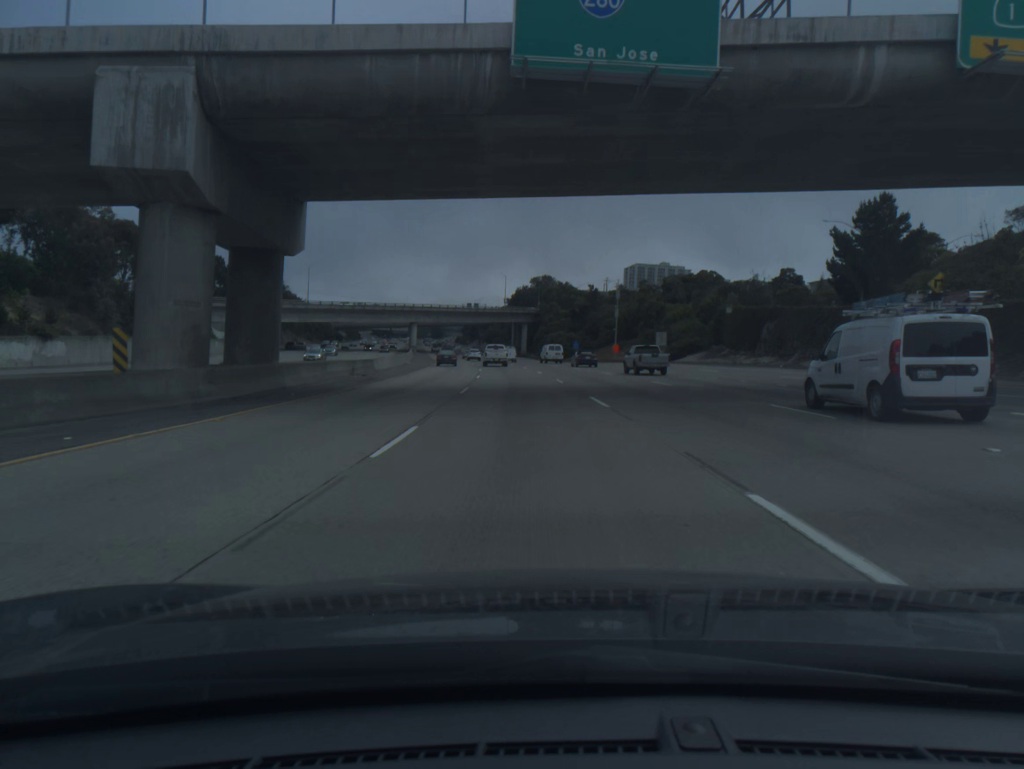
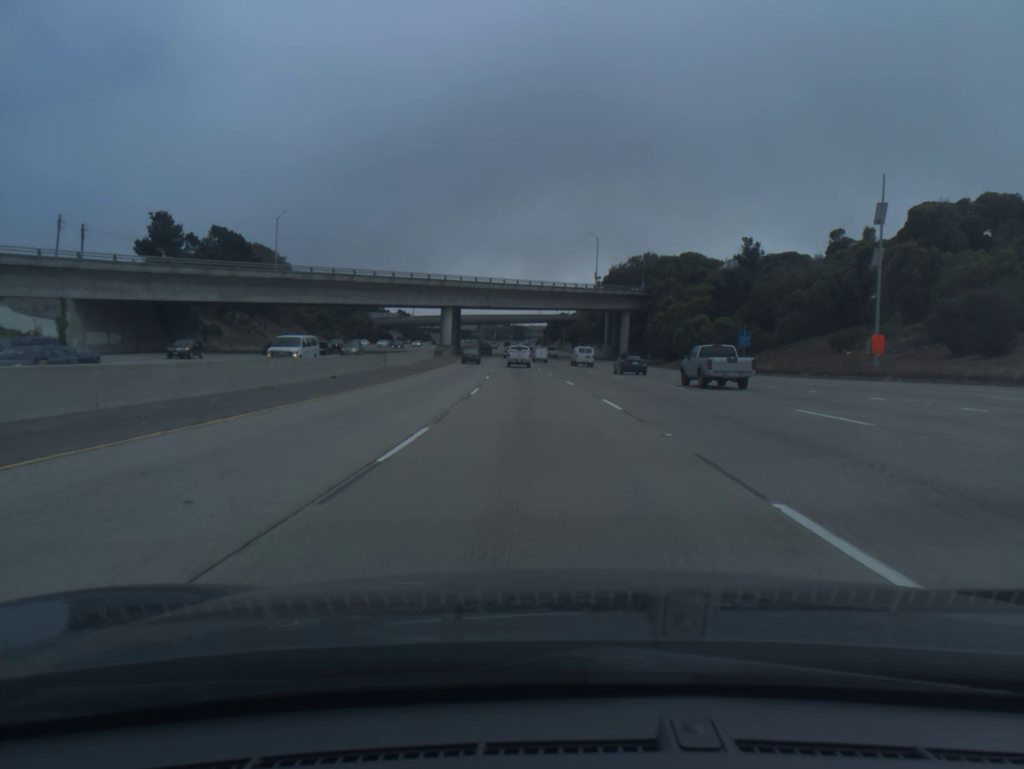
(-4.2, +73.2) m; -6°
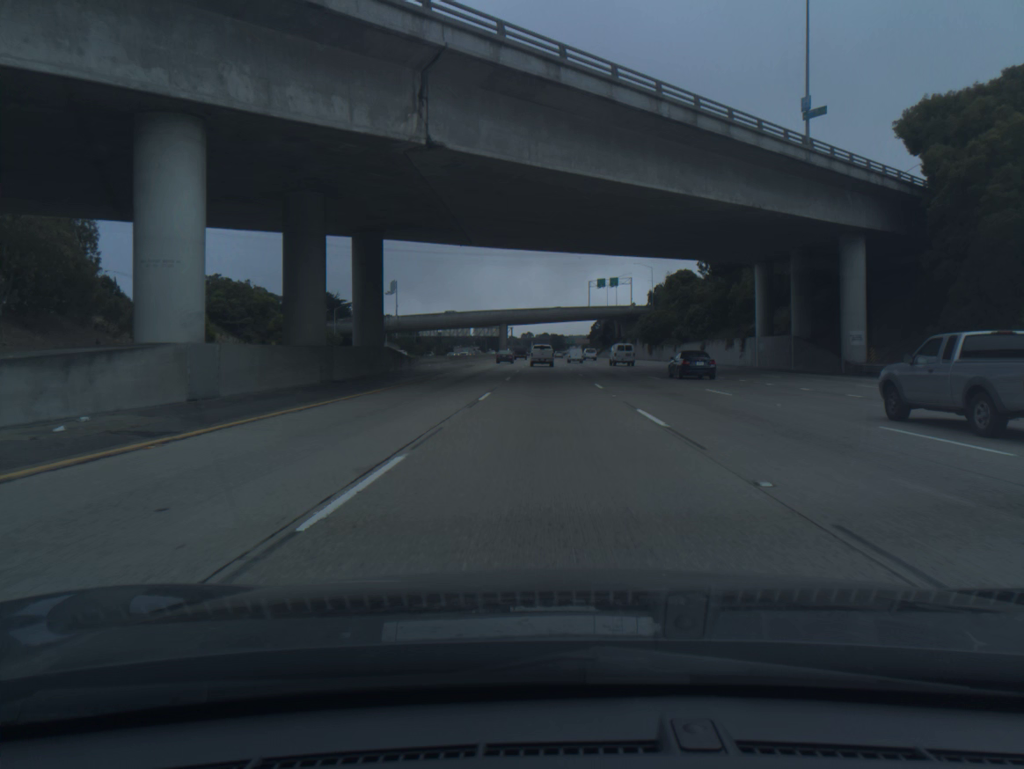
(-3.5, +91.1) m; -3°
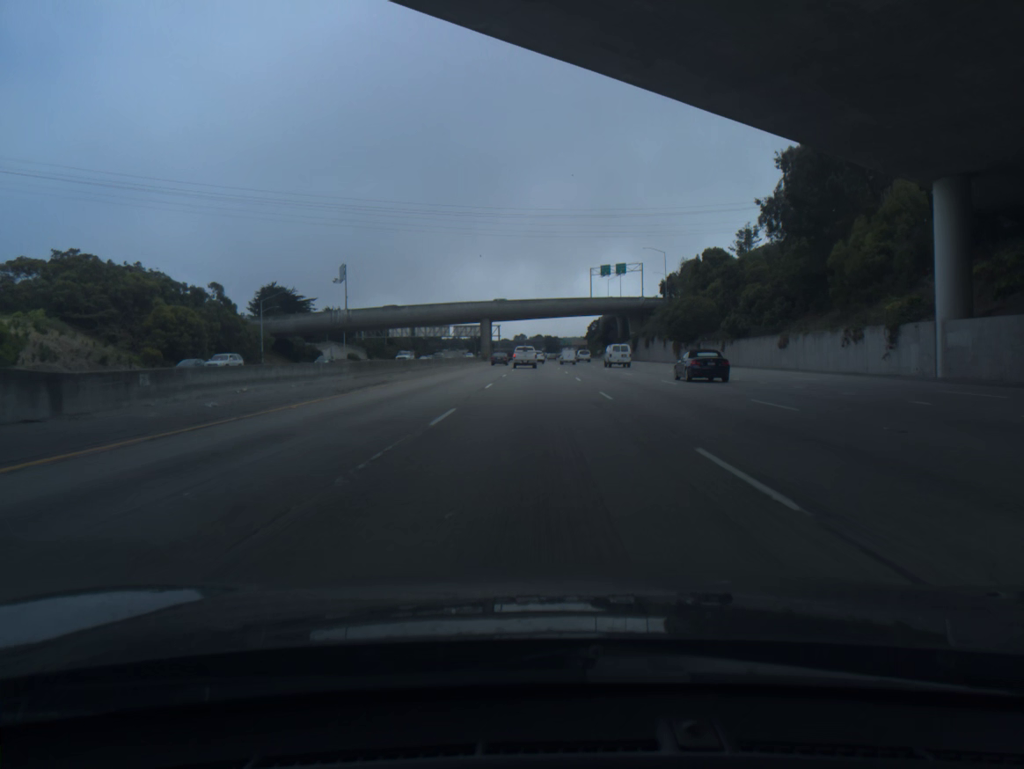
(+0.2, +36.5) m; +1°
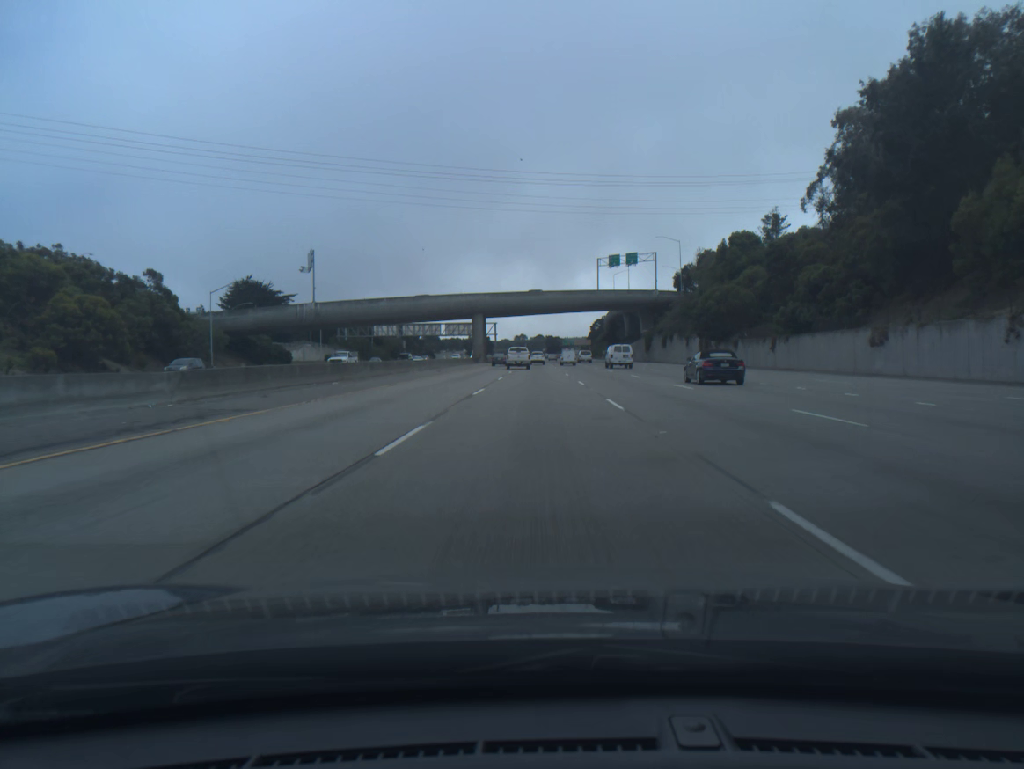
(0.0, +18.2) m; 0°
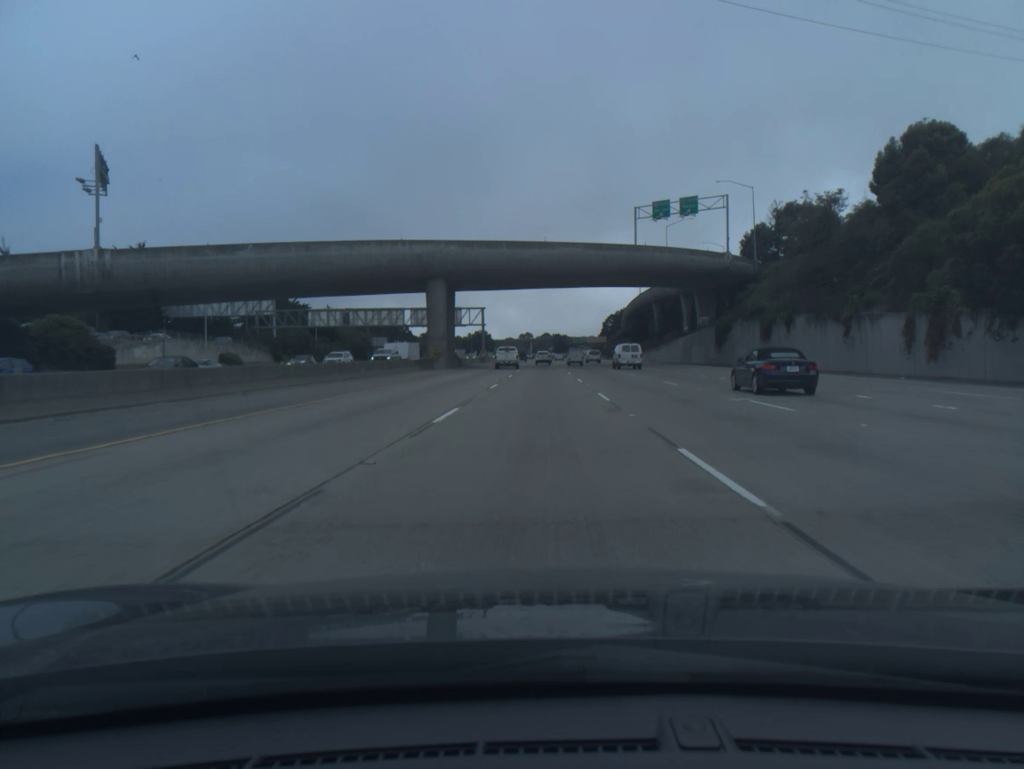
(-0.3, +54.5) m; -1°
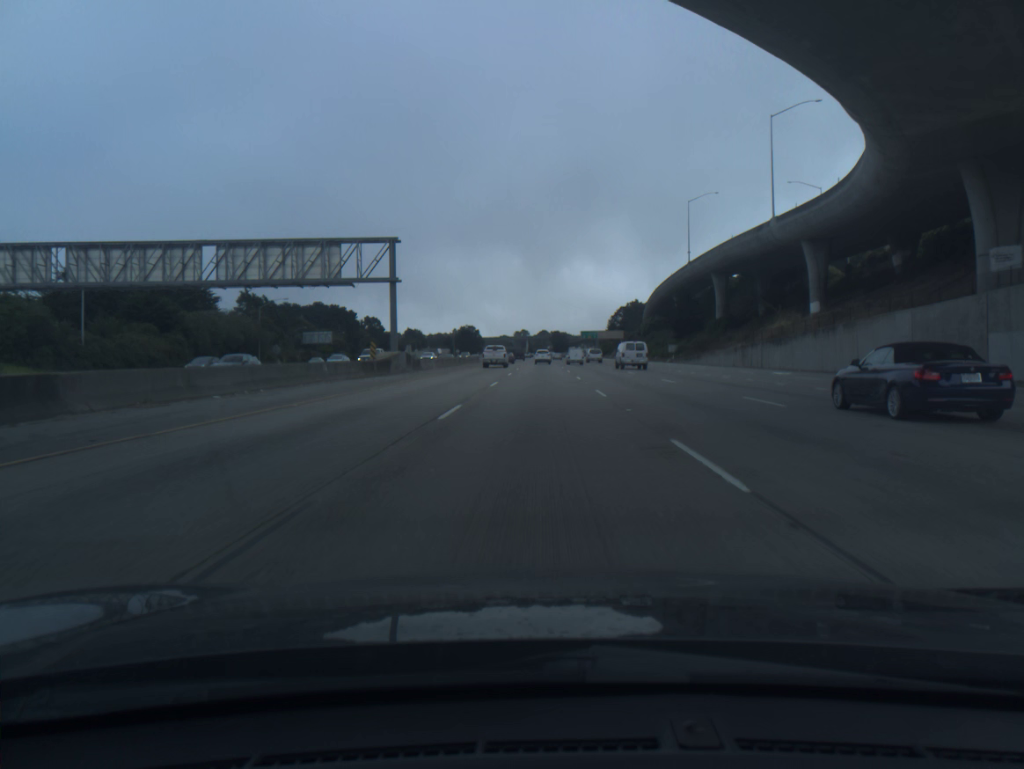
(+0.1, +72.8) m; 0°
